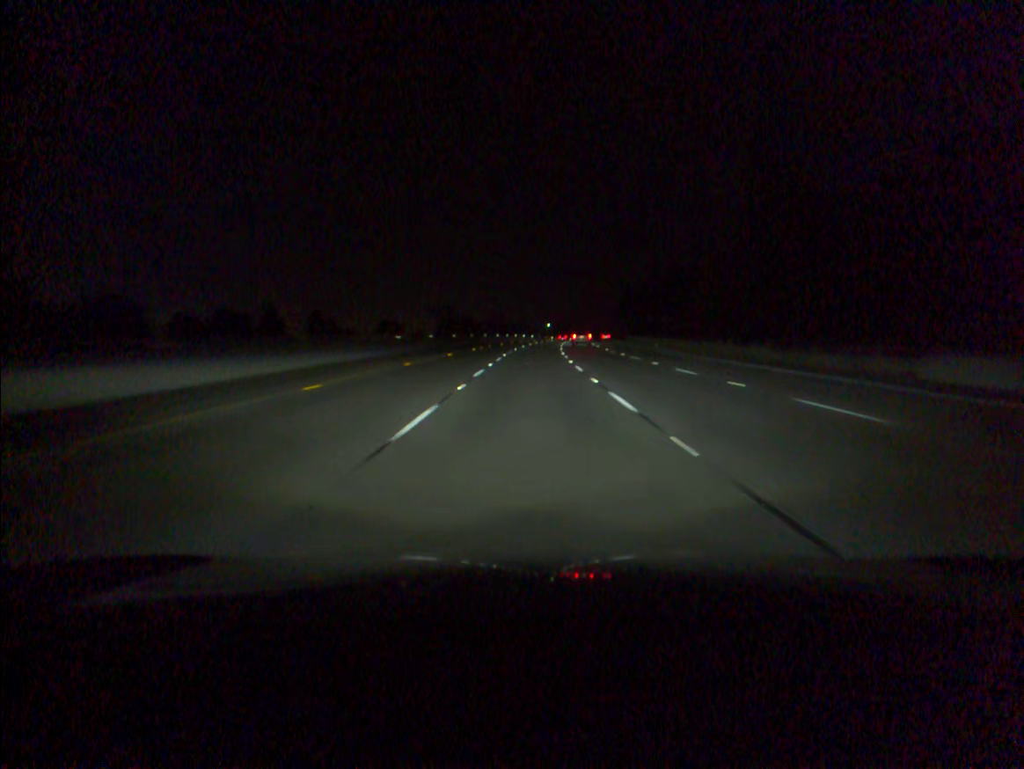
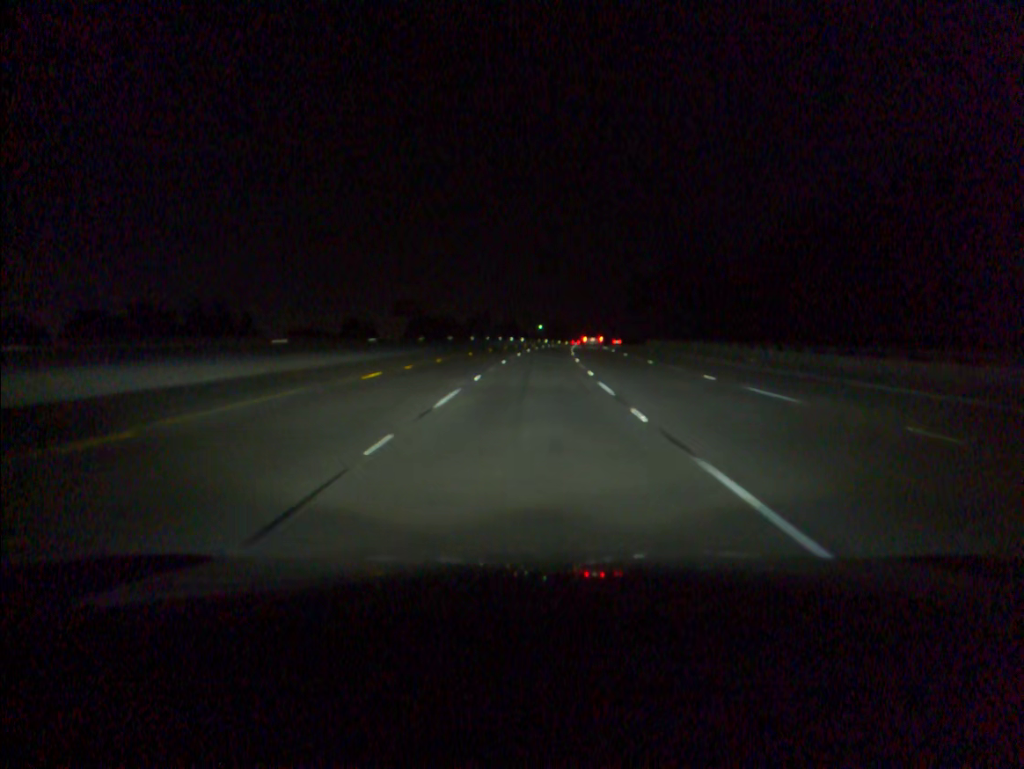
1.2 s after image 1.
(+0.1, +38.4) m; +1°
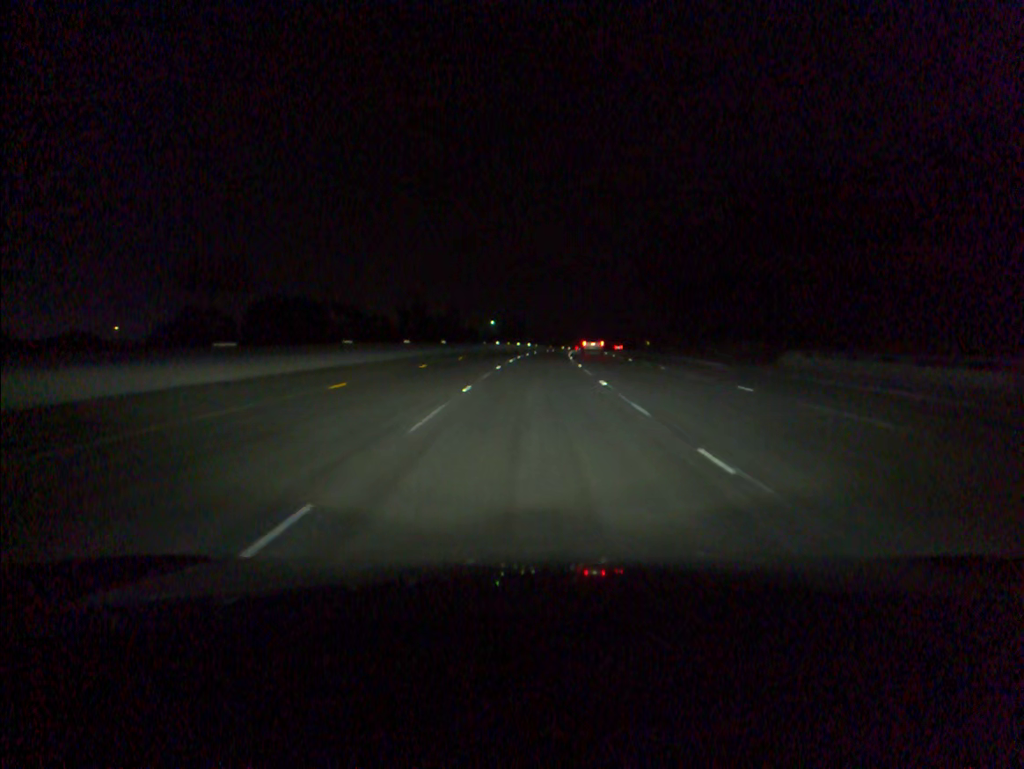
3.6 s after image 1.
(+2.3, +77.3) m; +3°
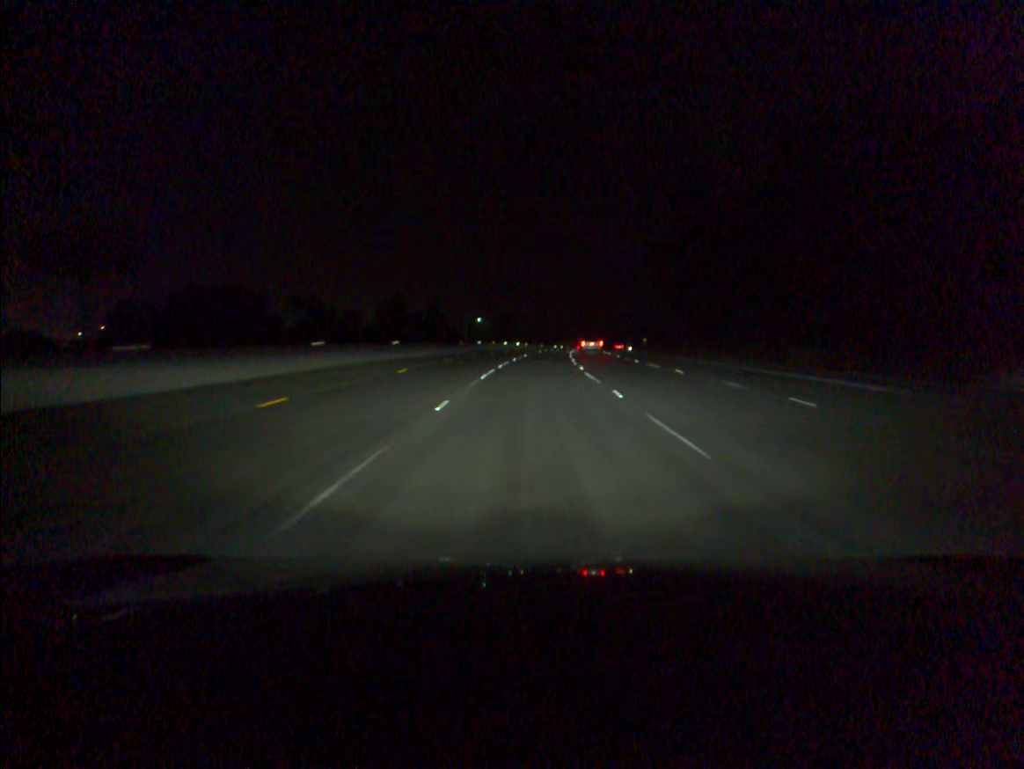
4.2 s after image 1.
(+0.1, +19.4) m; +1°
